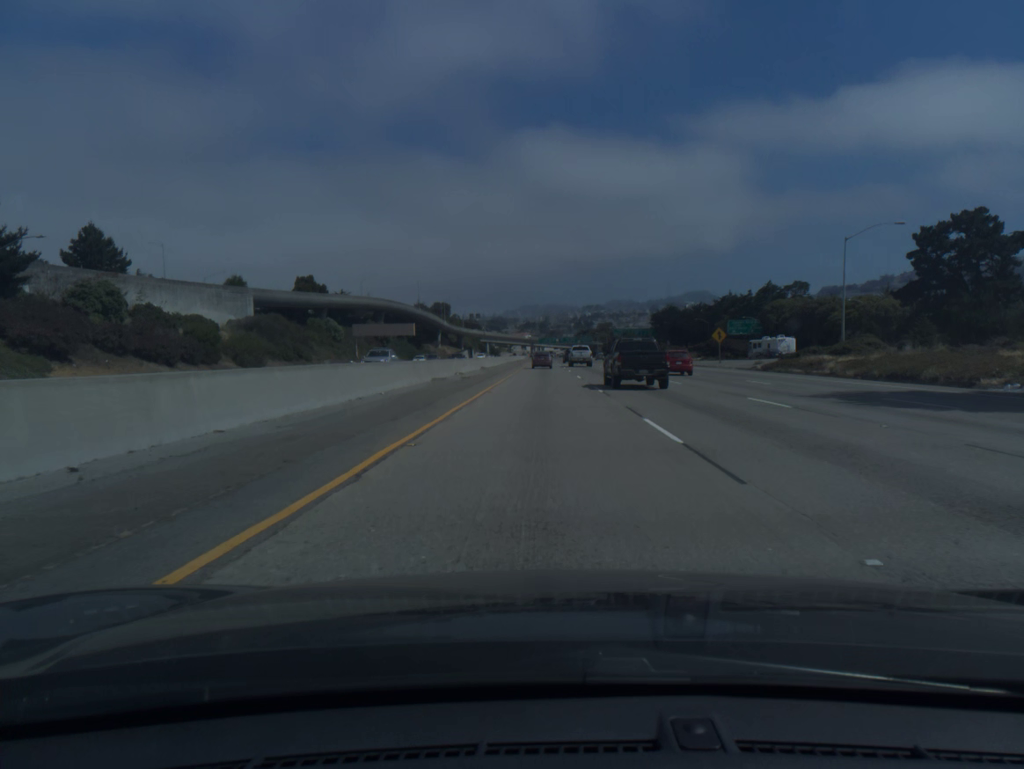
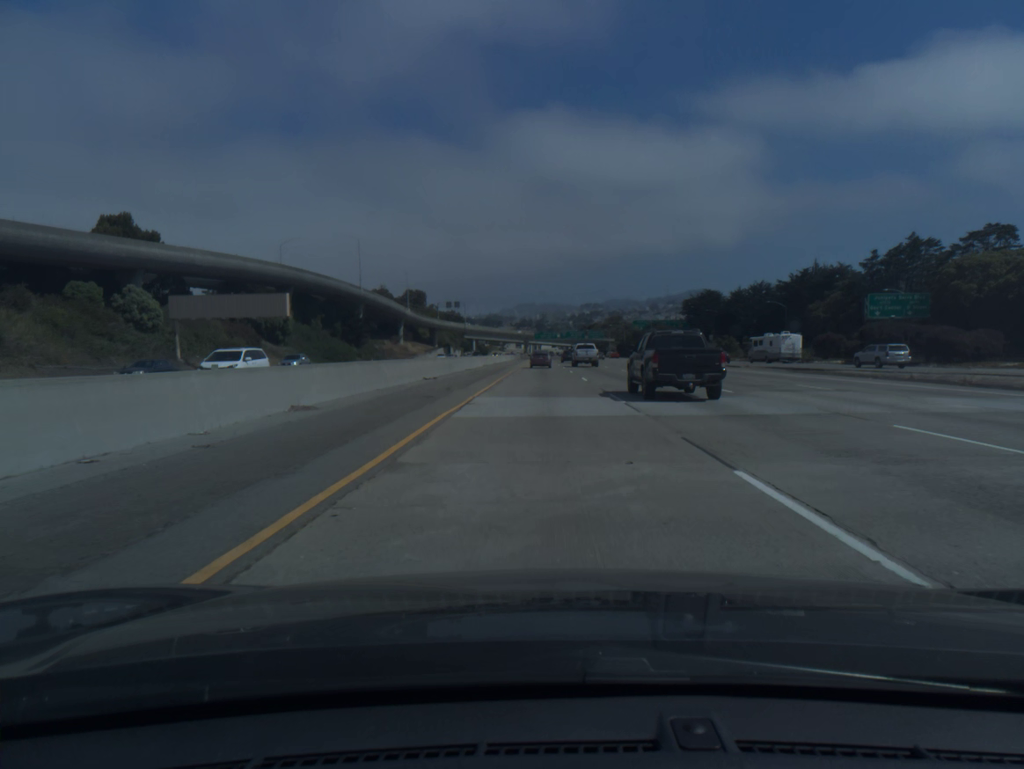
(0.0, +79.6) m; 0°
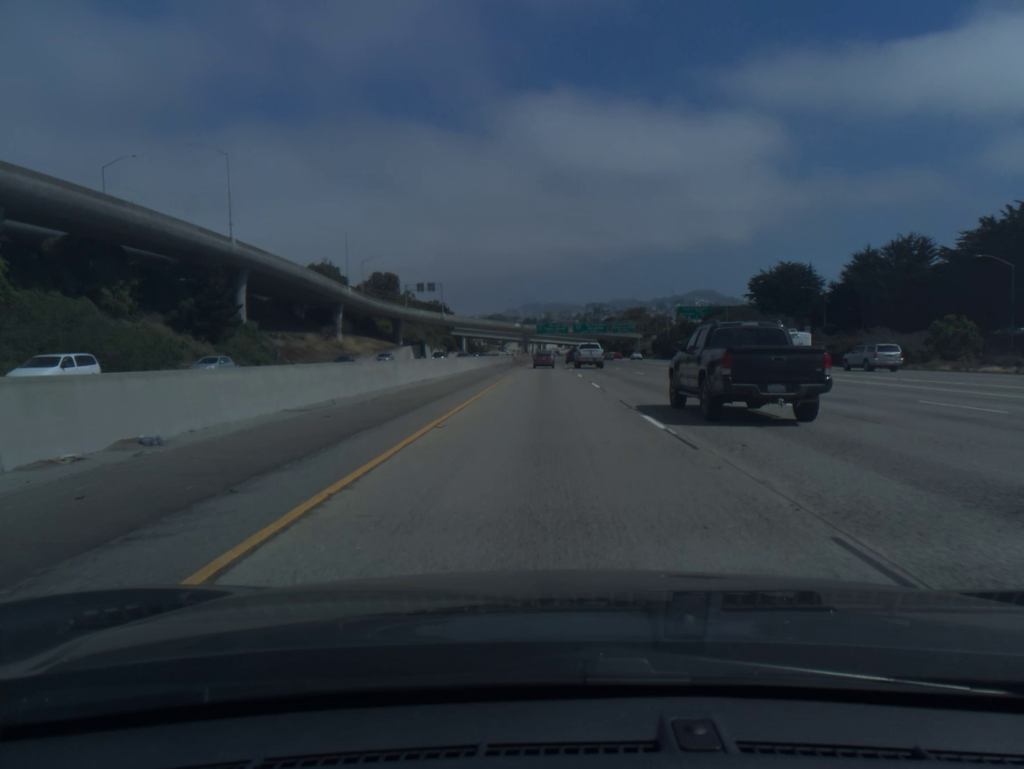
(-0.2, +78.6) m; 0°
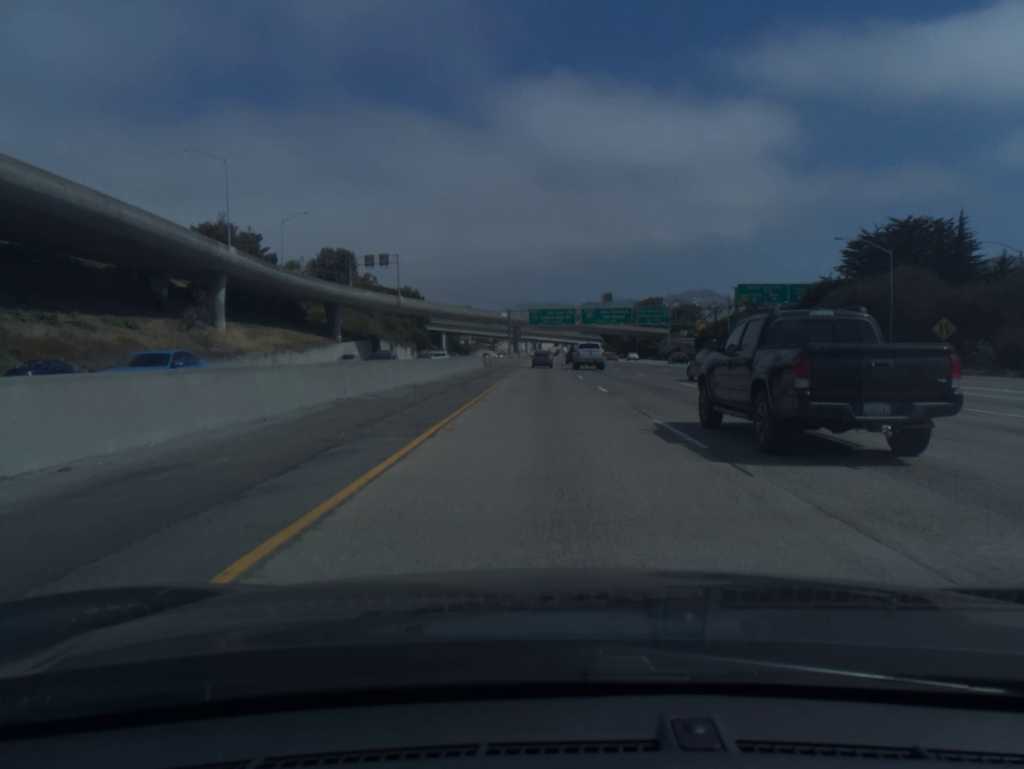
(0.0, +58.8) m; 0°
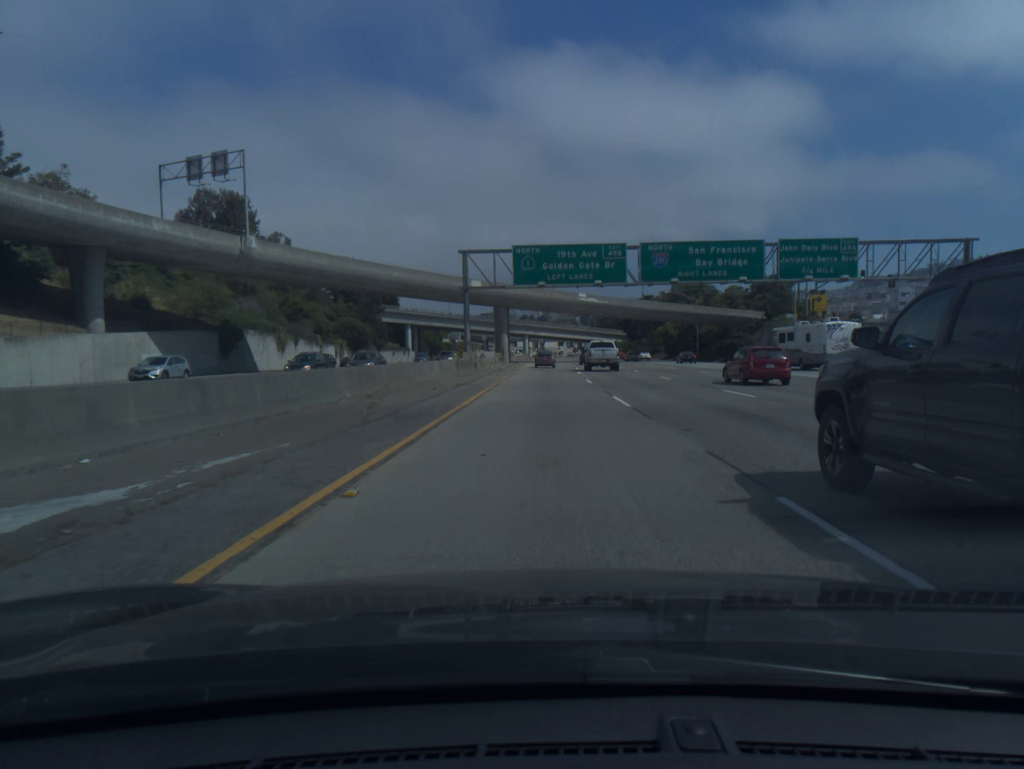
(+0.1, +78.6) m; 0°
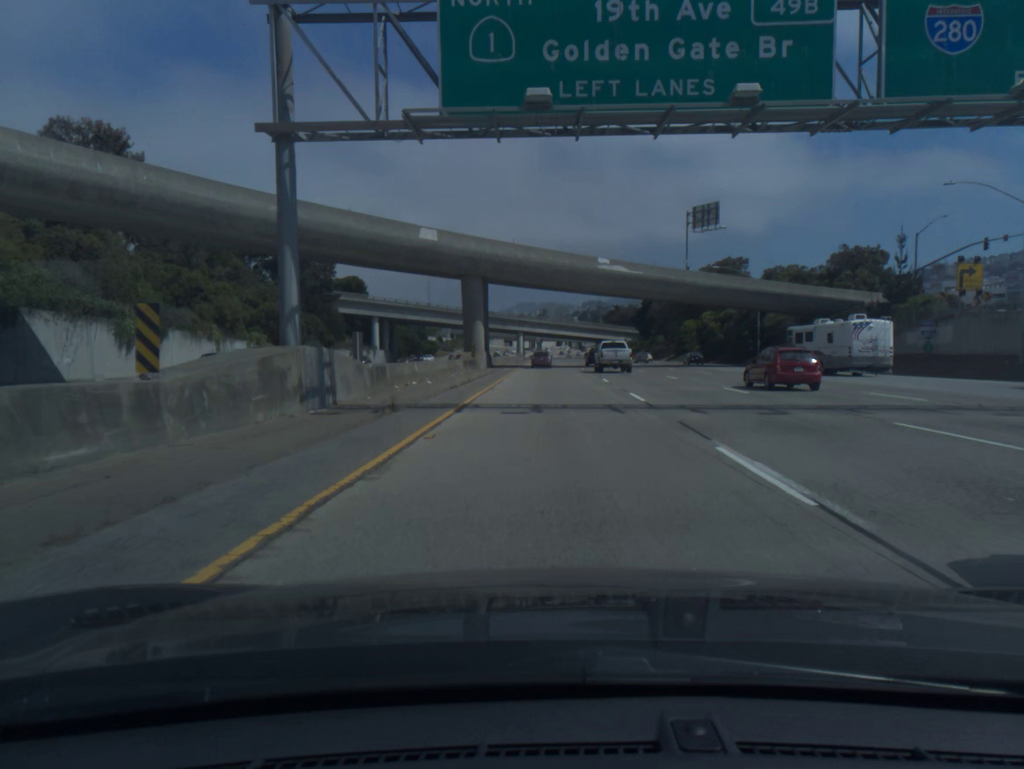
(0.0, +39.4) m; 0°
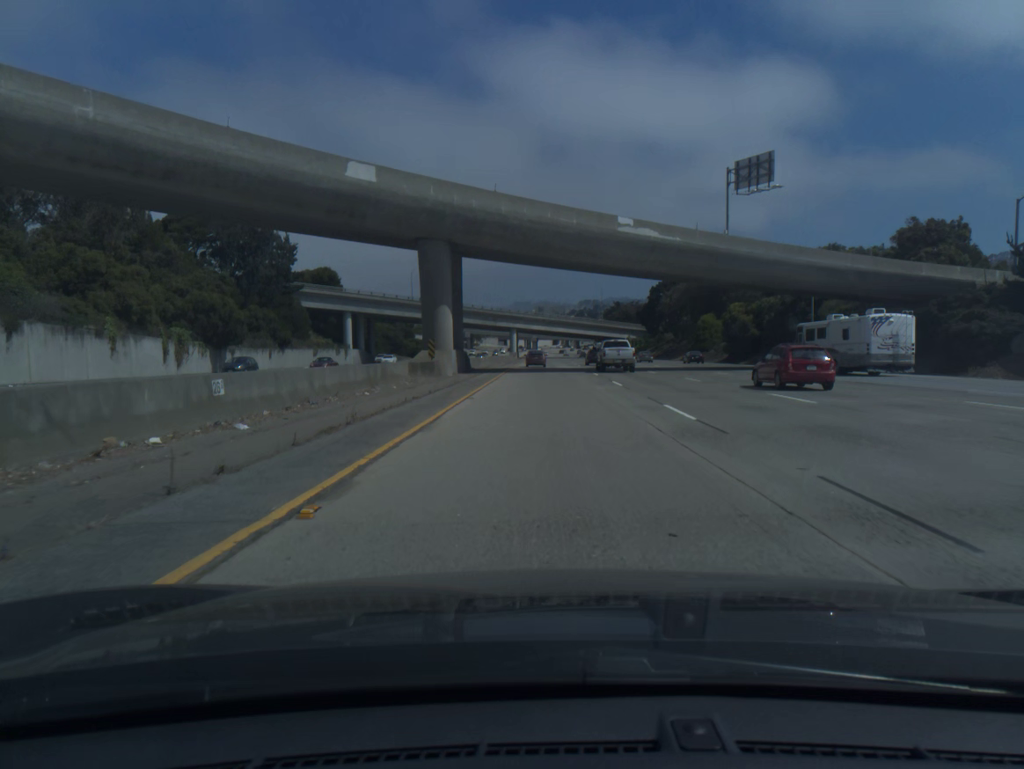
(0.0, +19.8) m; 0°
